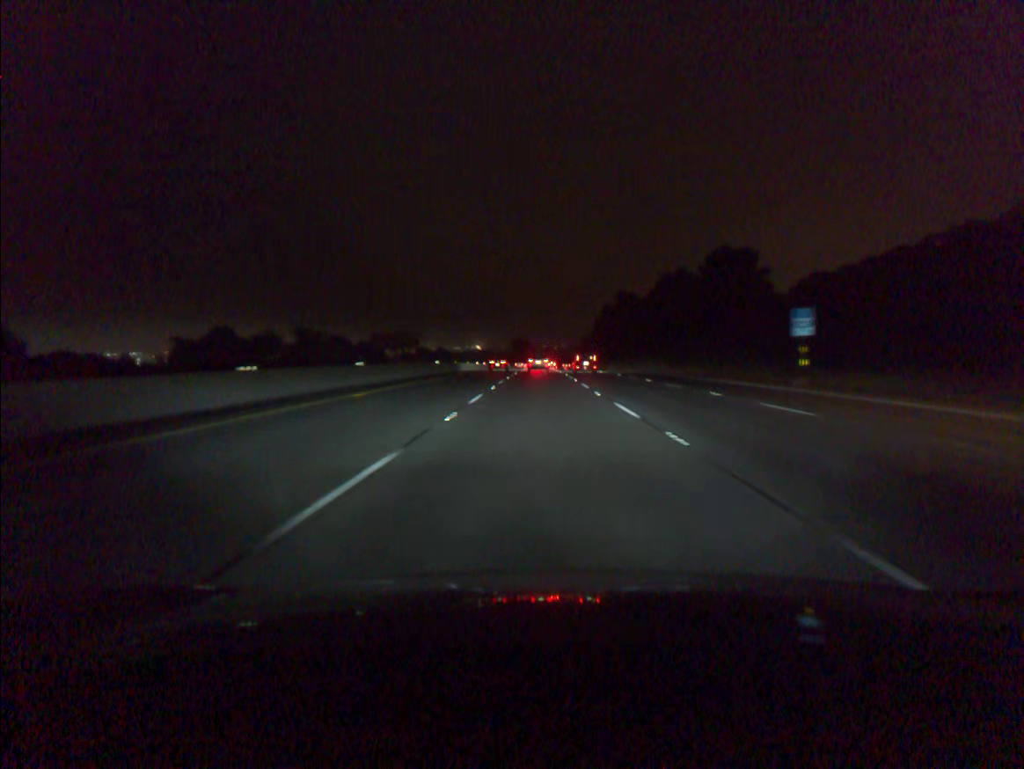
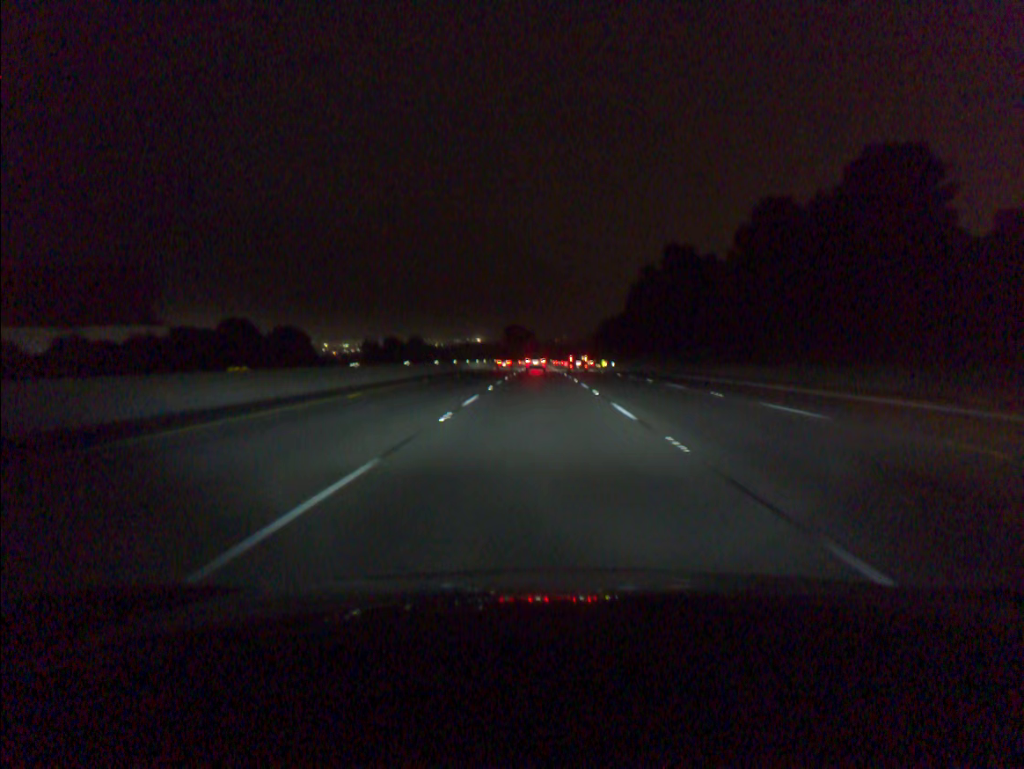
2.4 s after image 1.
(0.0, +73.9) m; 0°
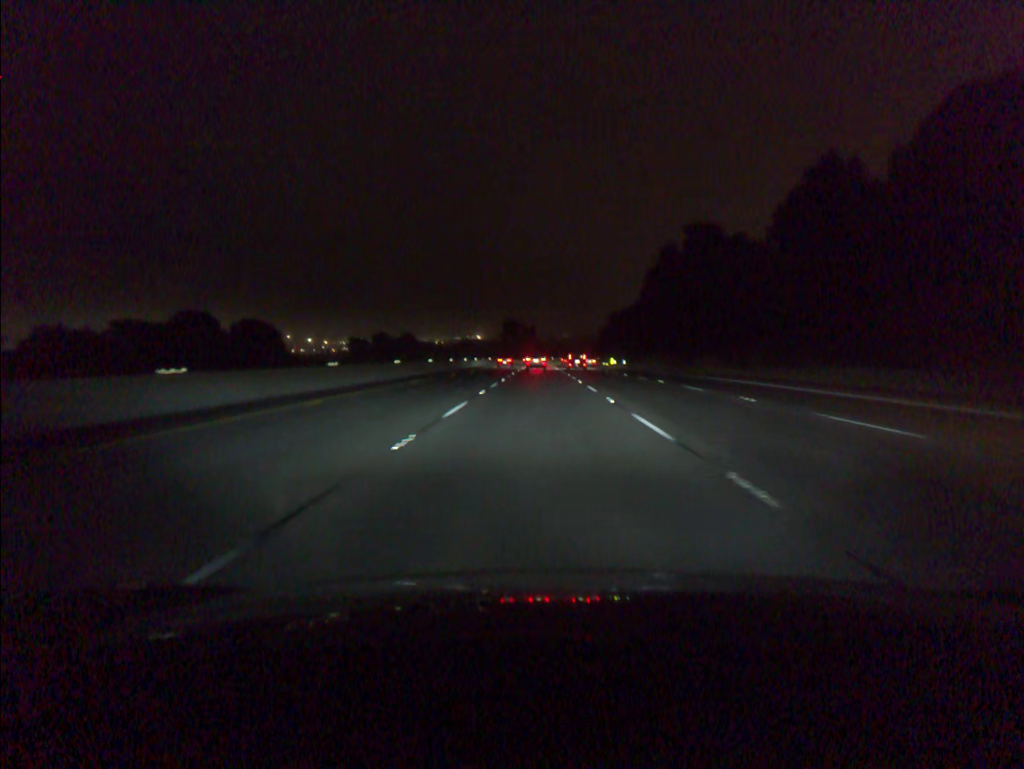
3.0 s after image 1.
(0.0, +18.6) m; 0°
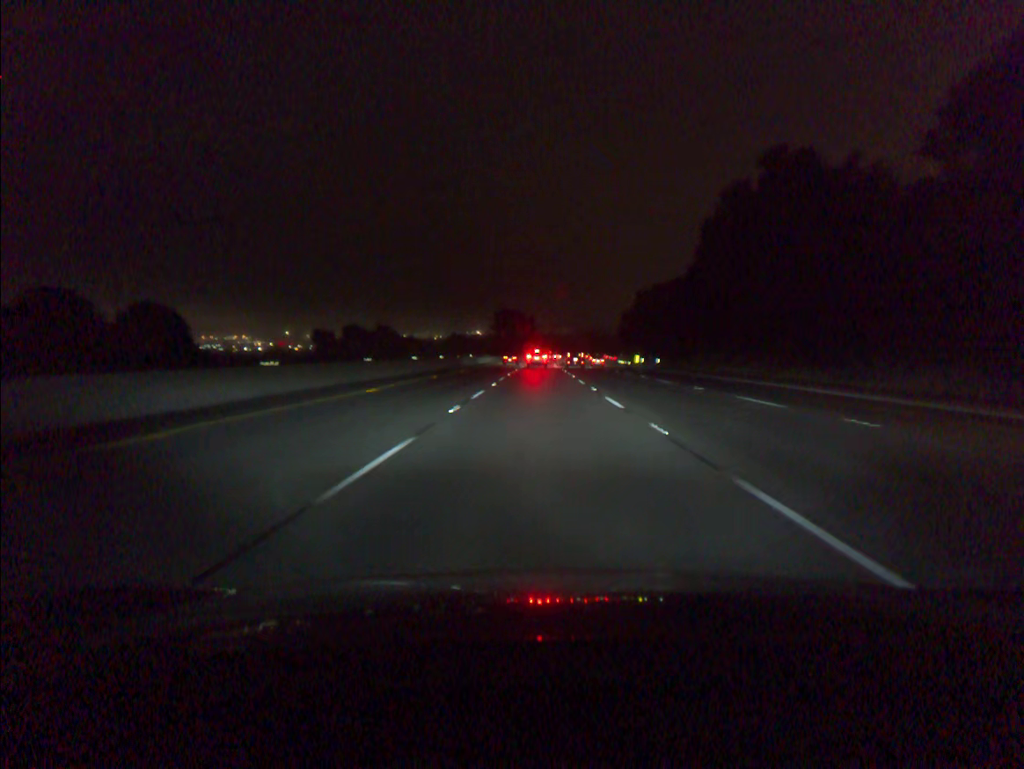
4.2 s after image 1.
(0.0, +37.3) m; 0°
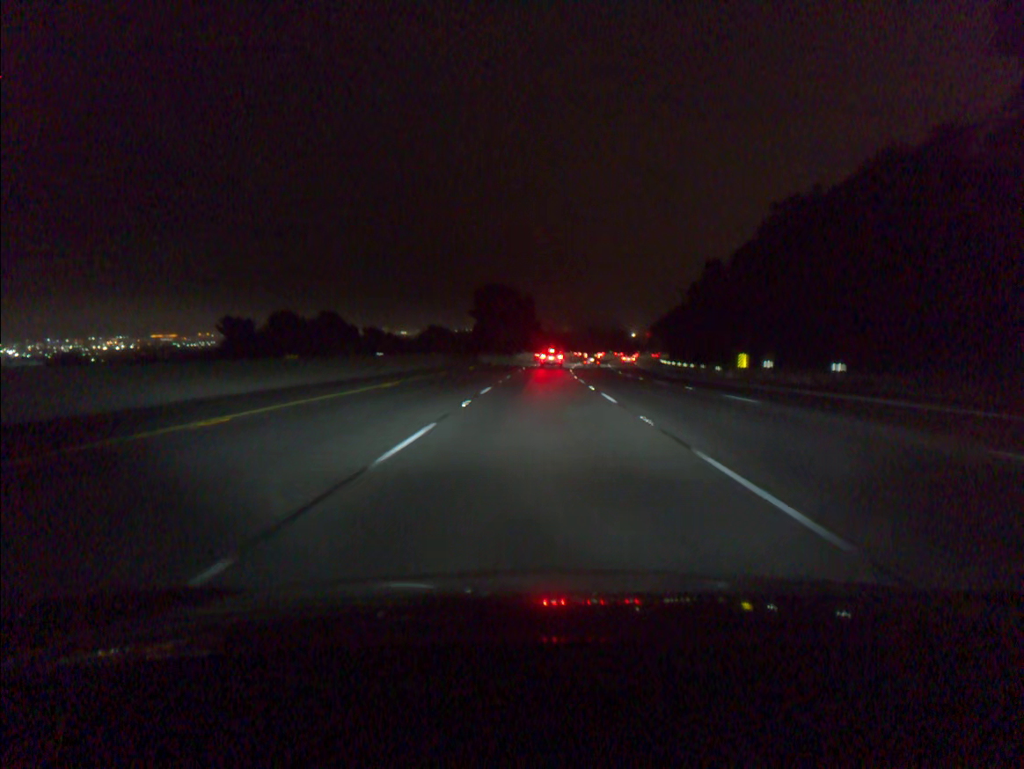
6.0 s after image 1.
(0.0, +56.3) m; 0°
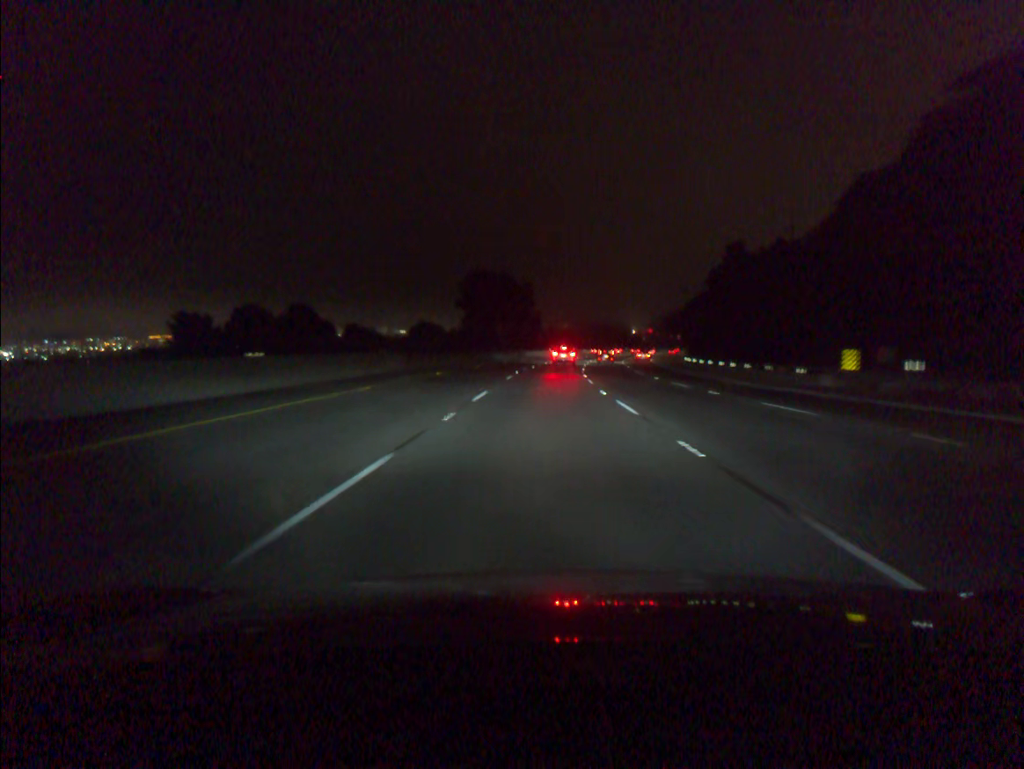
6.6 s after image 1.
(0.0, +18.6) m; 0°
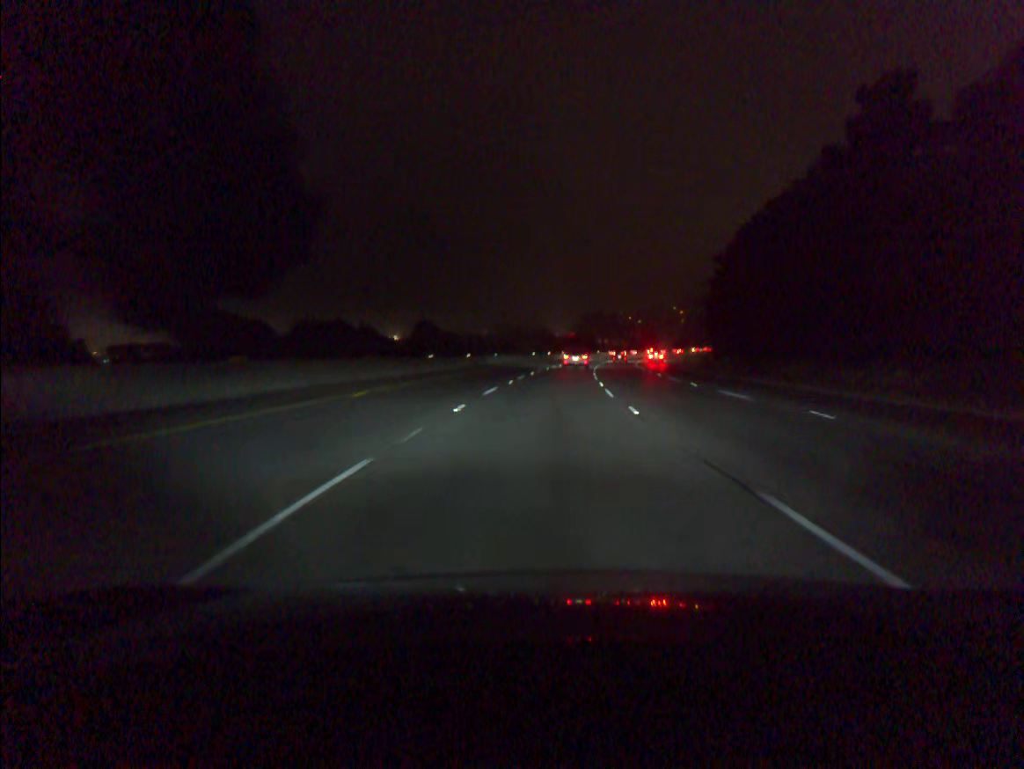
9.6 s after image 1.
(+3.6, +88.4) m; +6°
